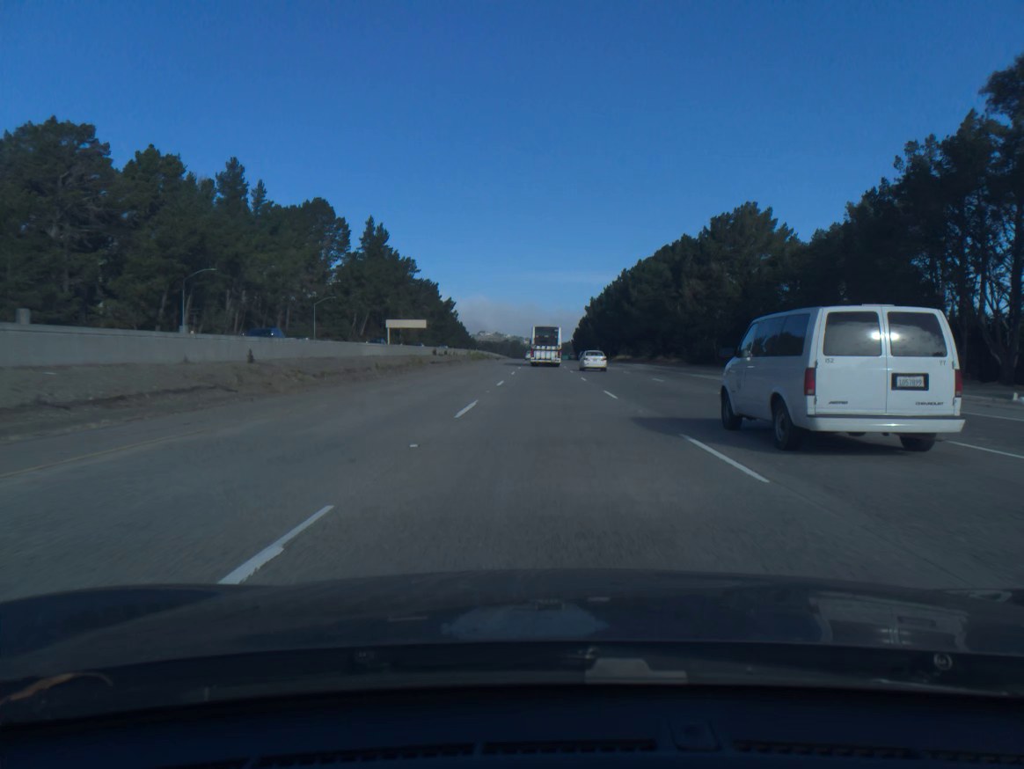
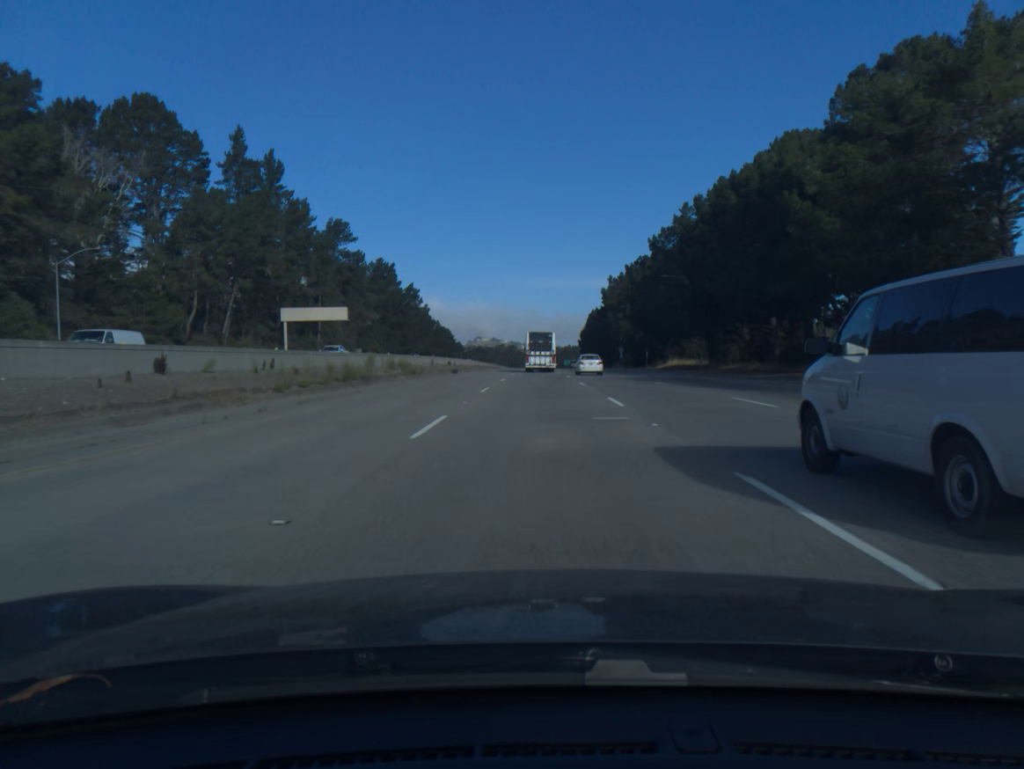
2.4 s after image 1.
(+0.1, +76.6) m; 0°
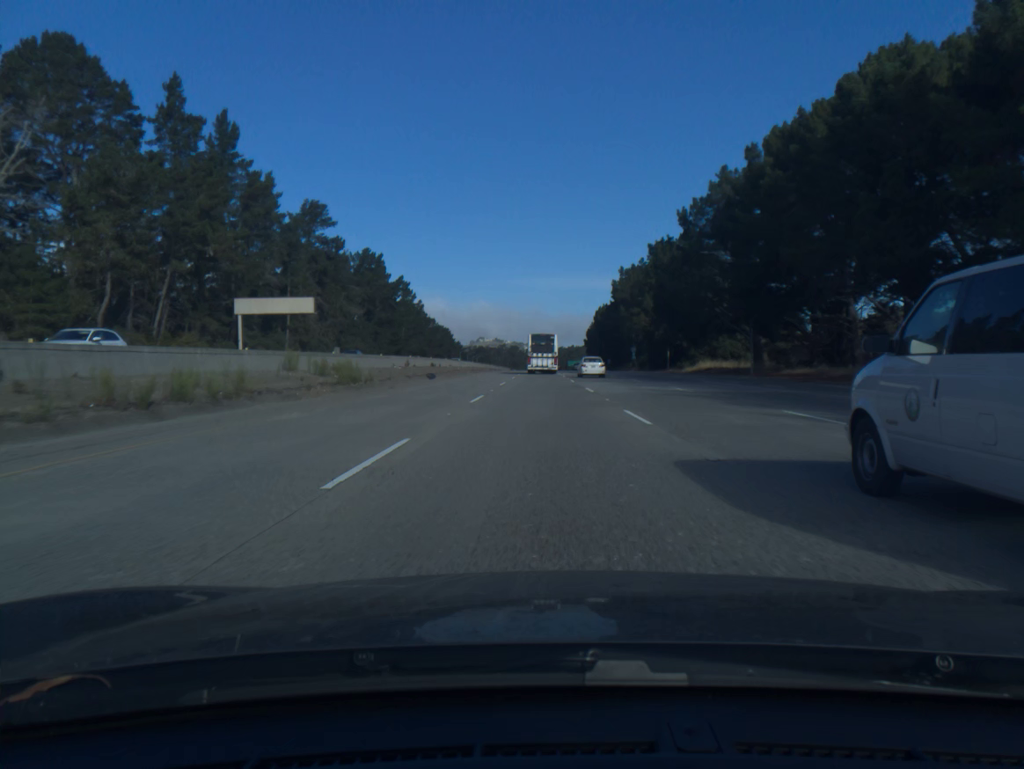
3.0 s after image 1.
(0.0, +19.1) m; 0°
